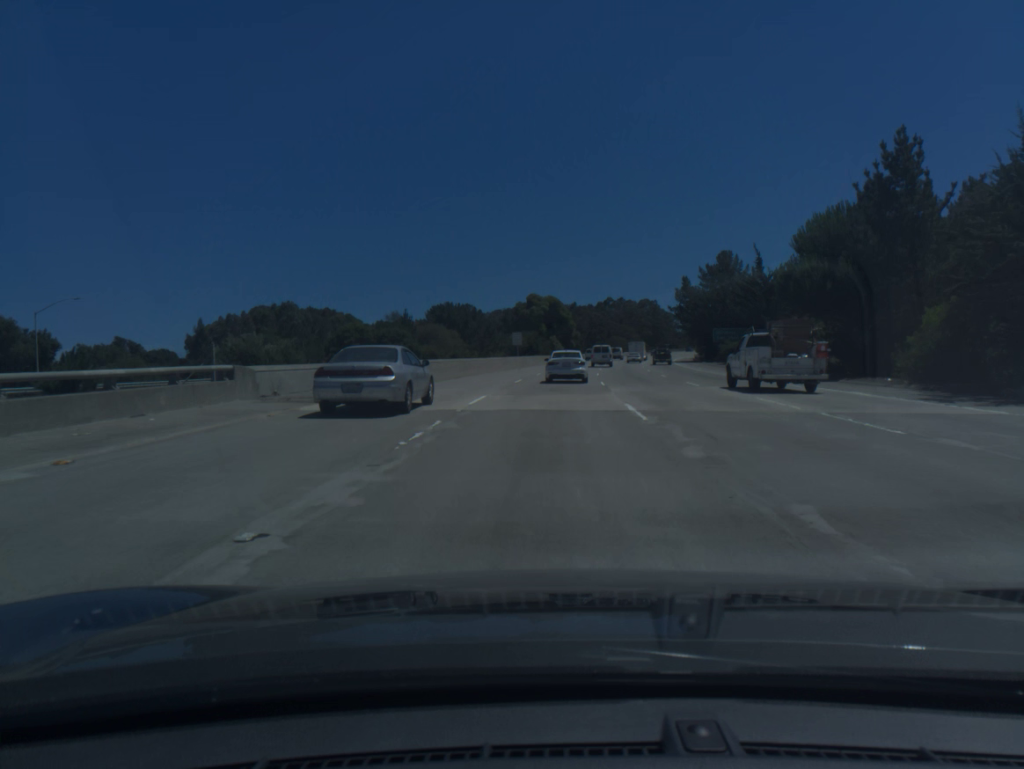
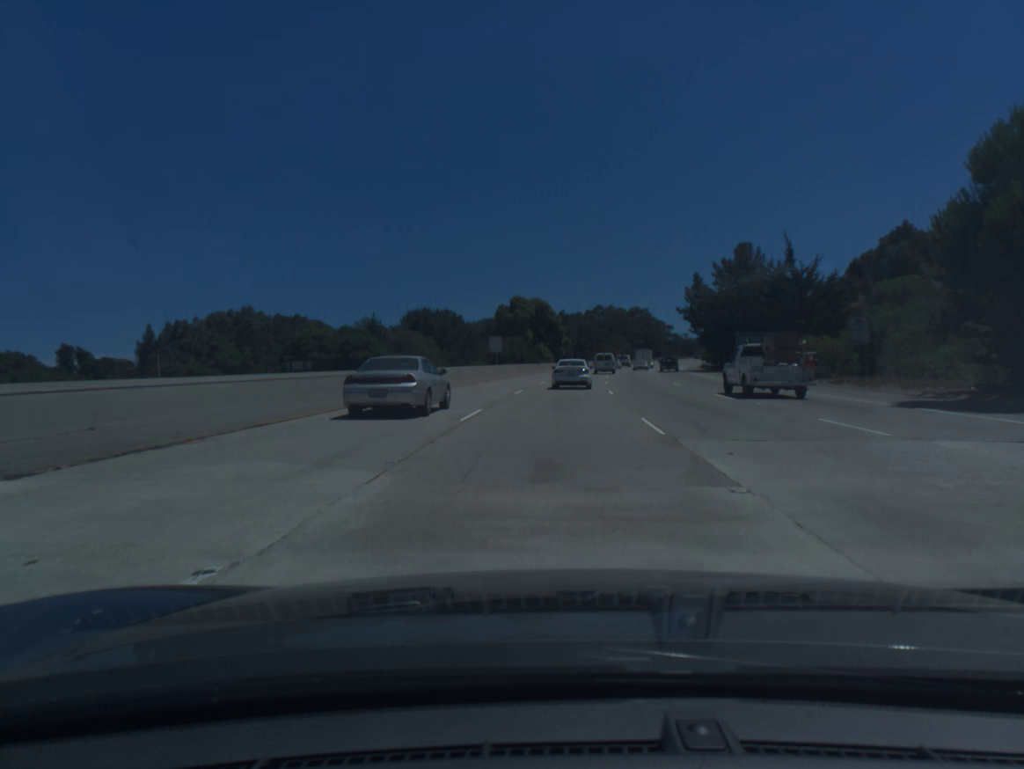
(+0.1, +18.0) m; +1°
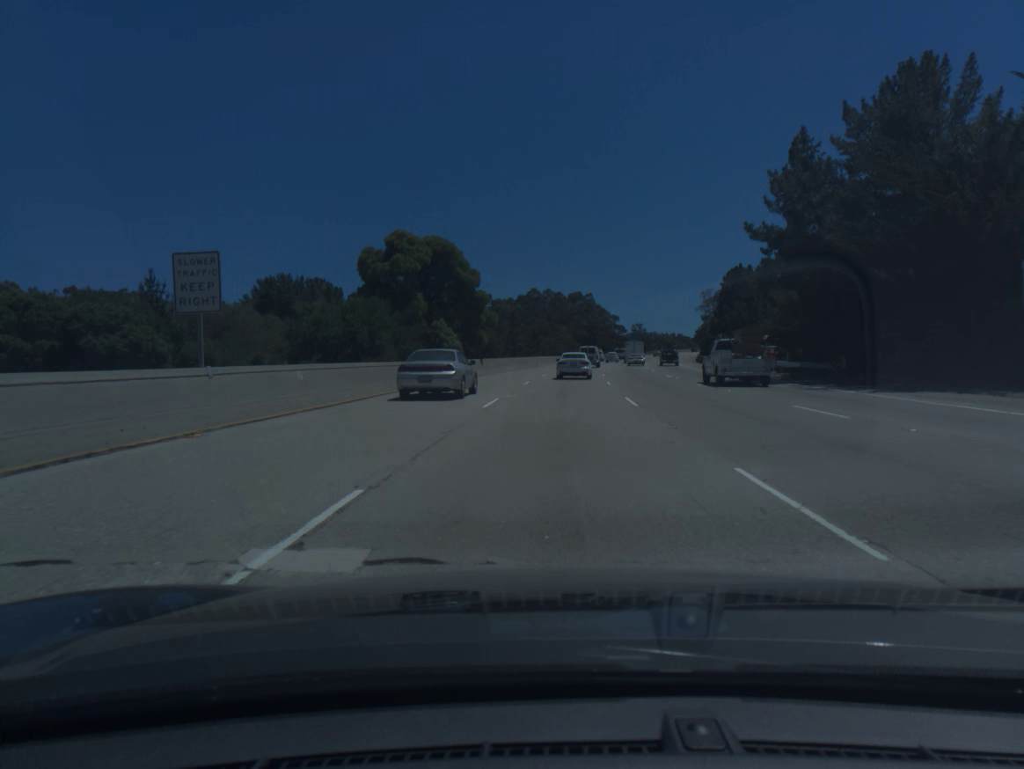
(+2.1, +54.0) m; +5°
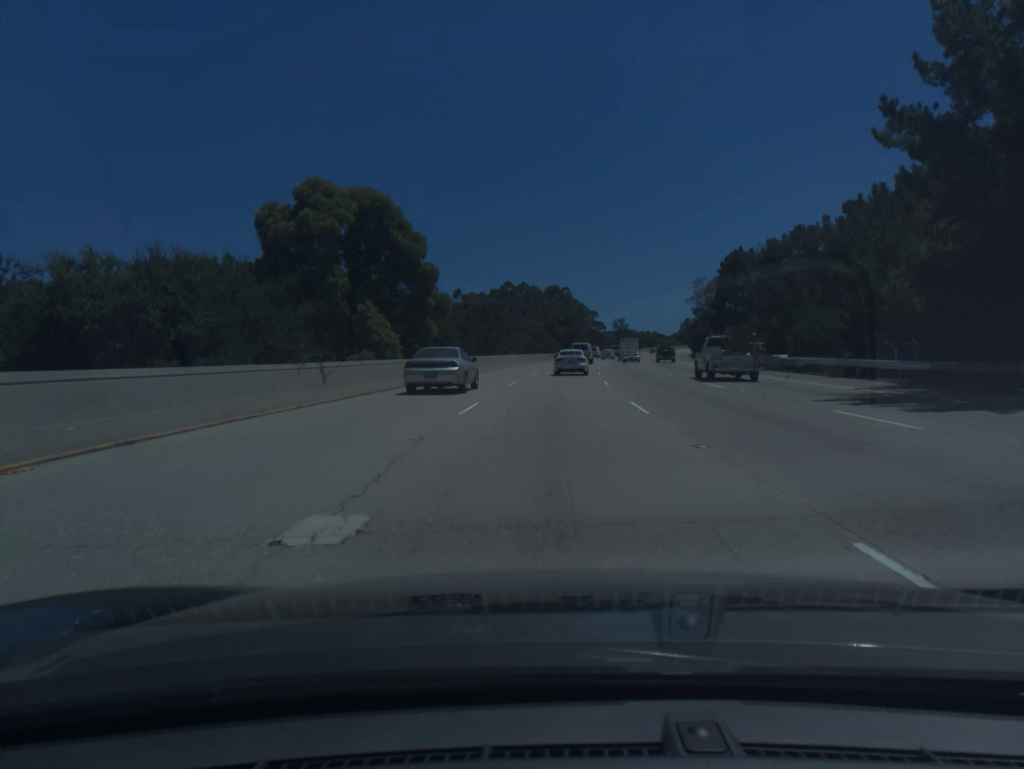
(+0.3, +17.9) m; +2°
